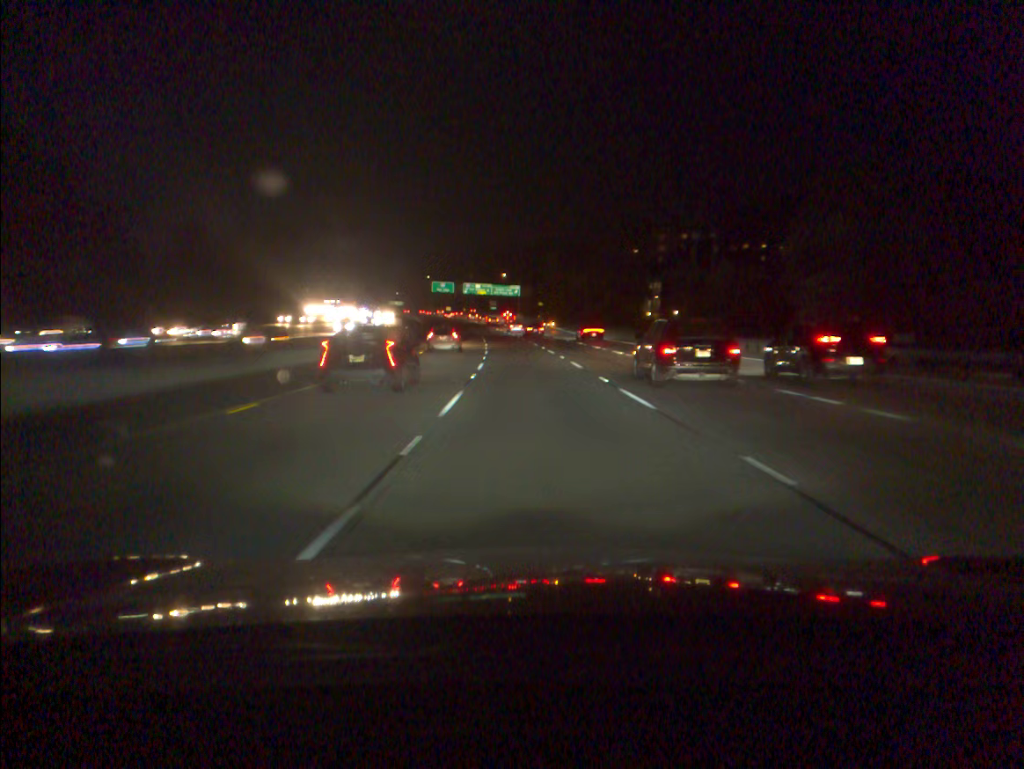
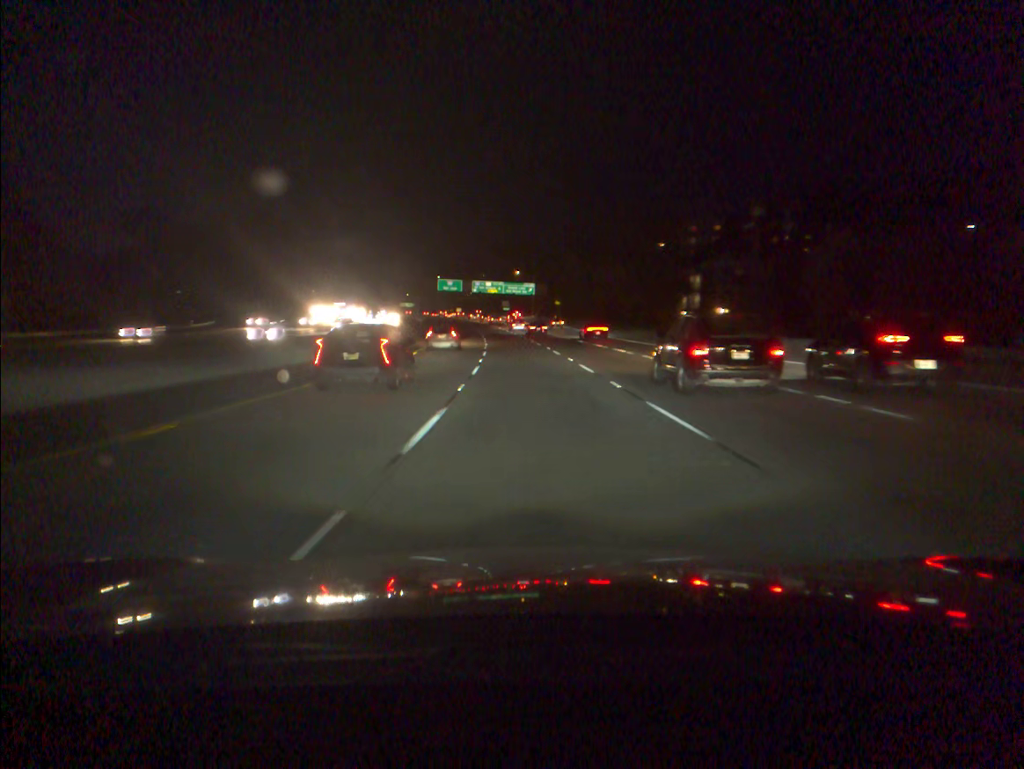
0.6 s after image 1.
(-0.2, +18.1) m; -1°
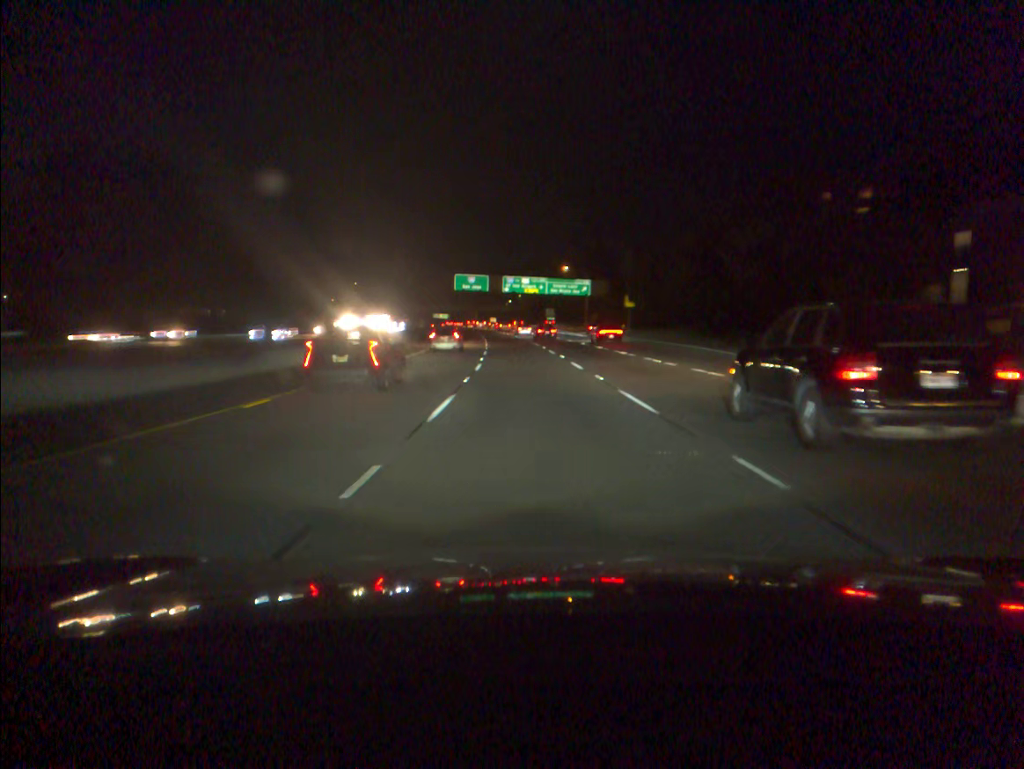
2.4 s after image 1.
(-1.5, +54.1) m; -3°
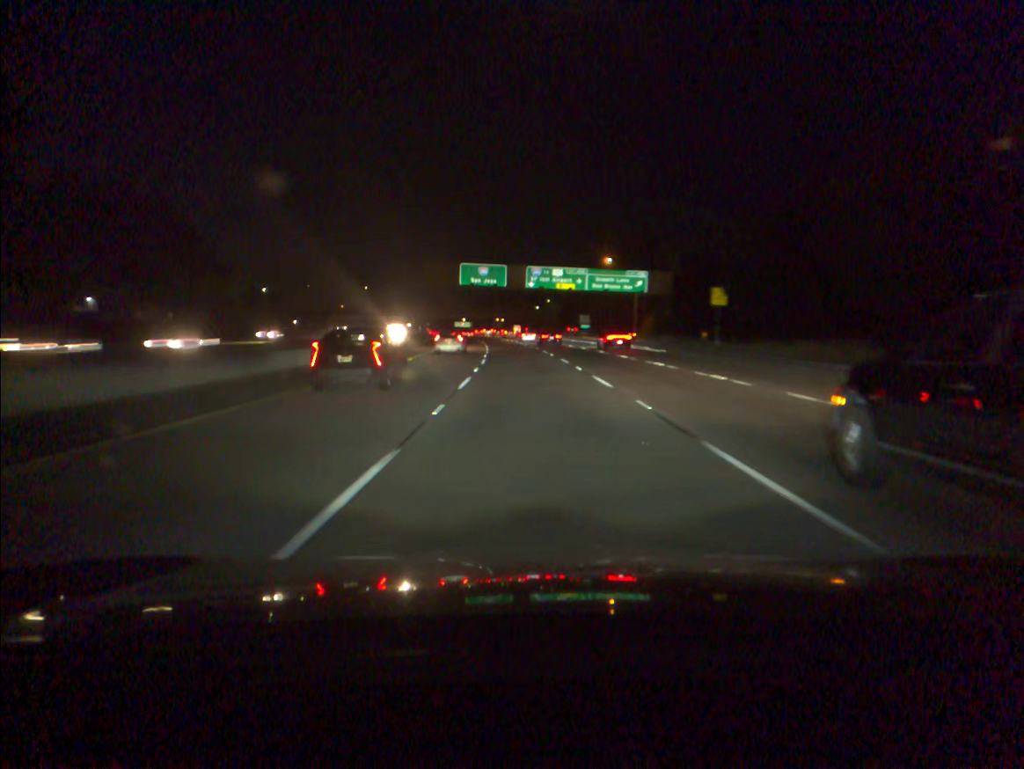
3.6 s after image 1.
(-0.7, +36.1) m; -2°
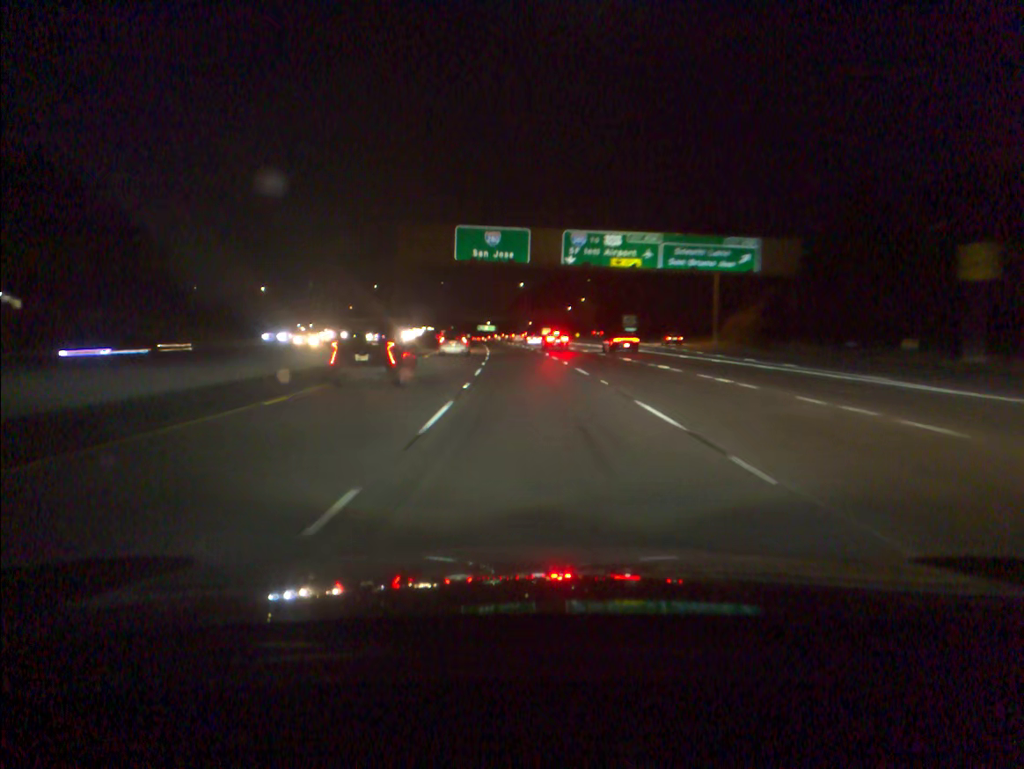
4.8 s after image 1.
(-0.6, +36.1) m; -2°
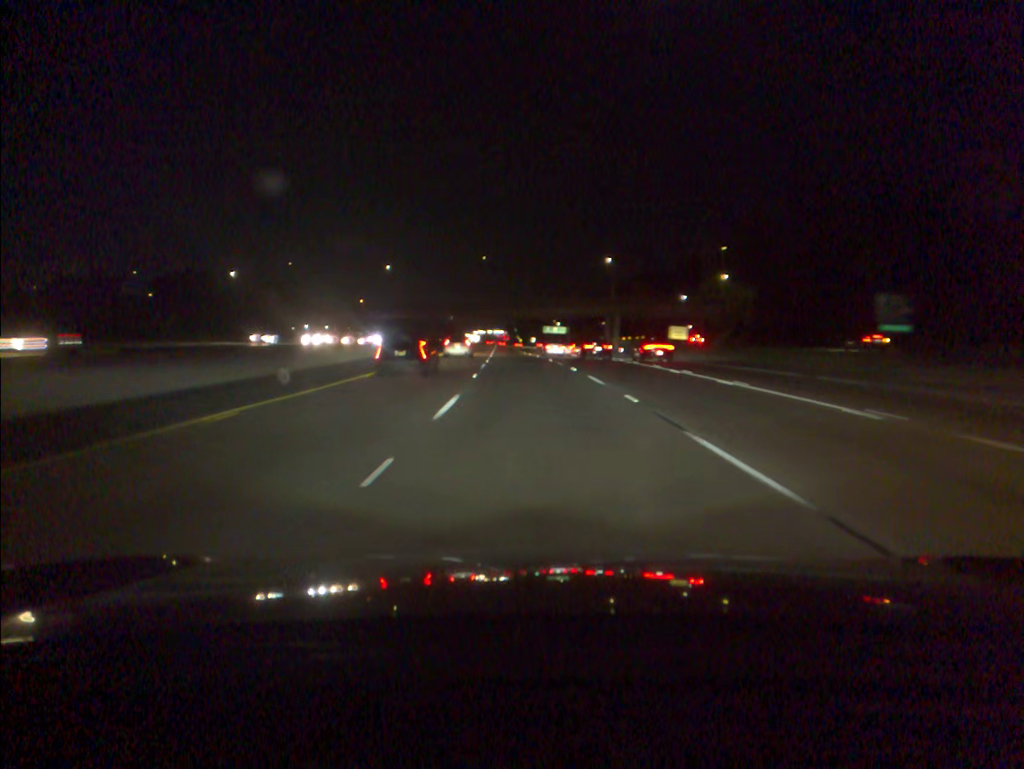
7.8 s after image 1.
(-3.9, +90.5) m; -5°
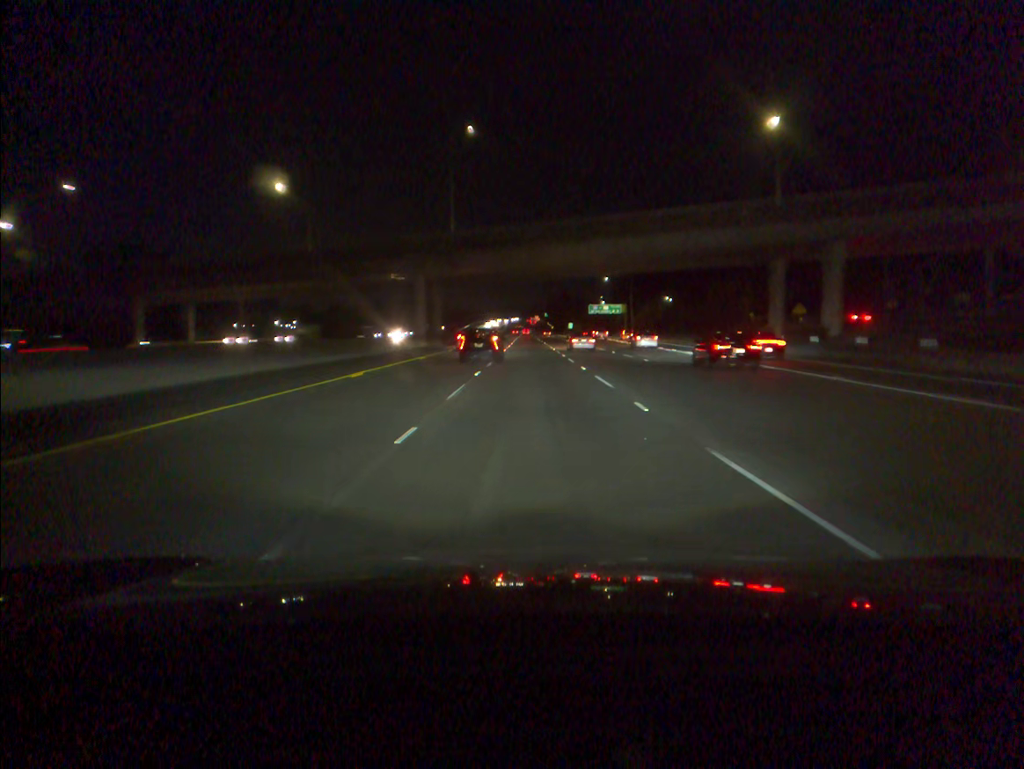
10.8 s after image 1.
(-2.7, +91.4) m; -2°
